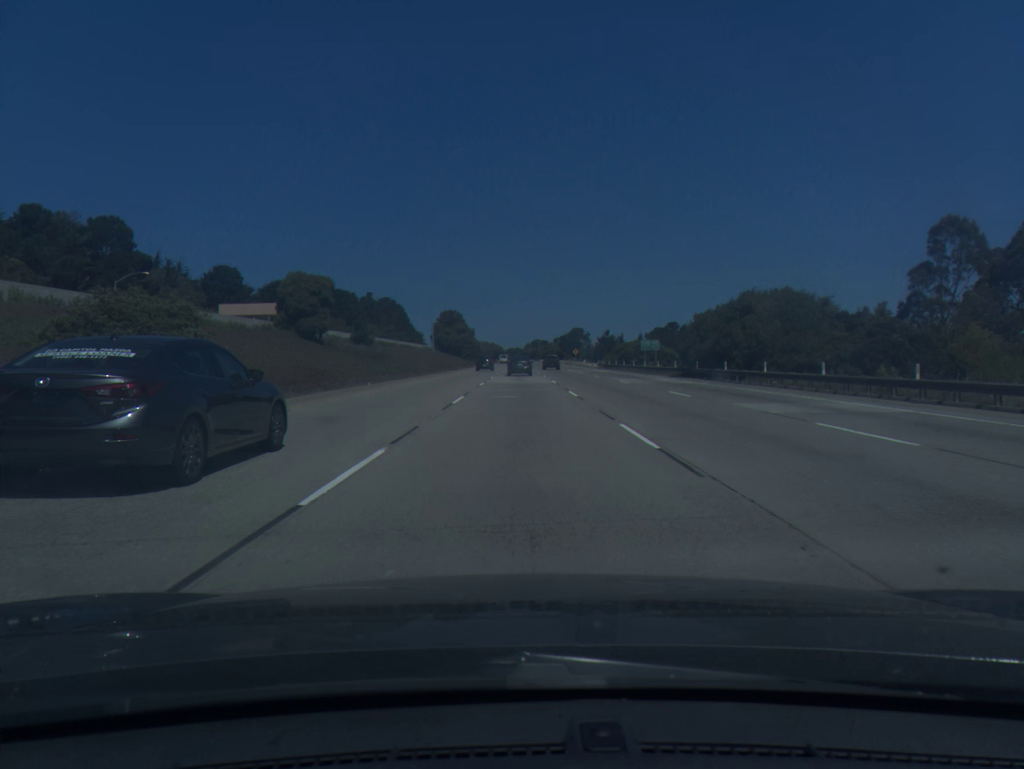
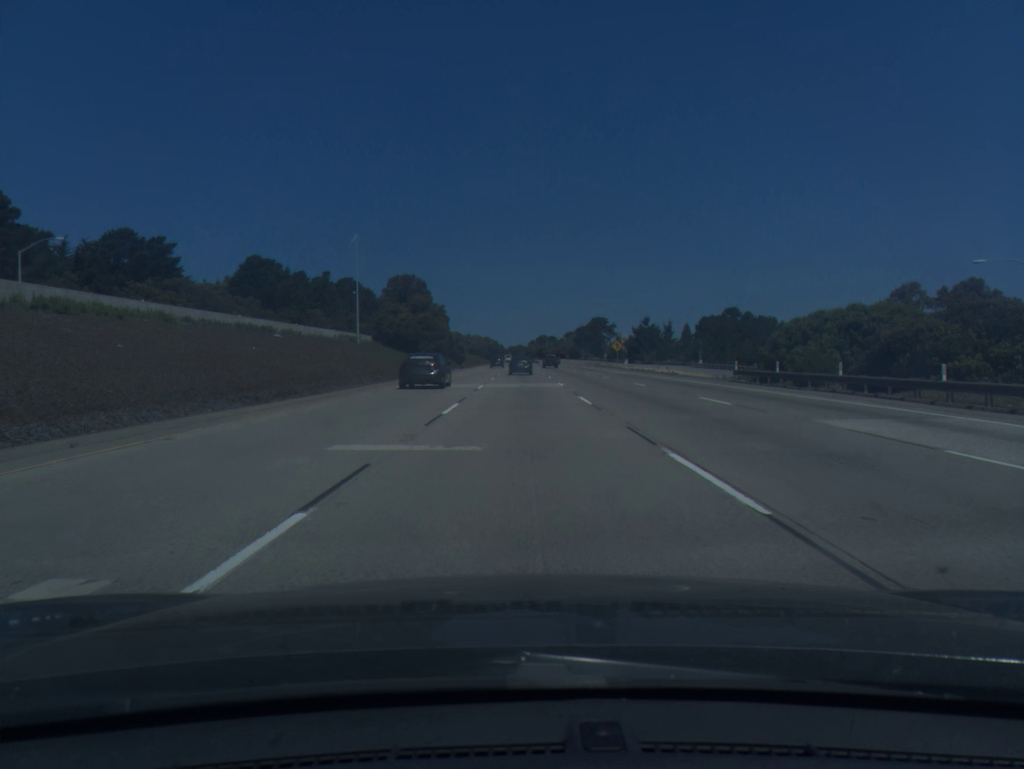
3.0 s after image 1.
(-0.2, +77.3) m; 0°
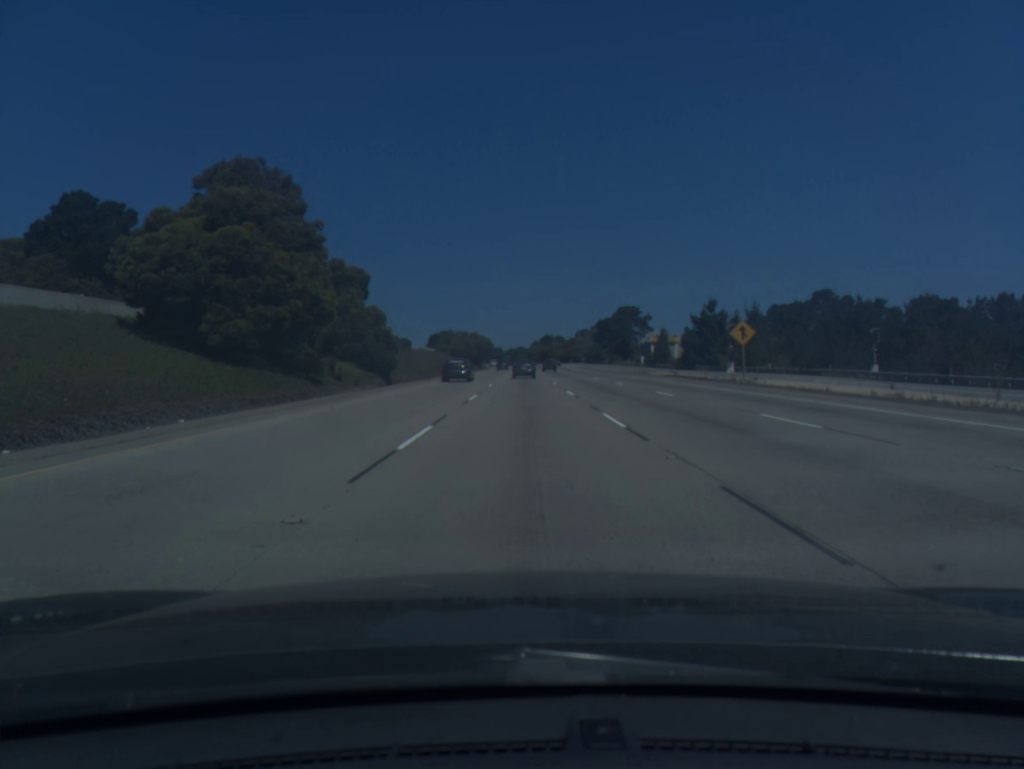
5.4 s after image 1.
(+0.2, +64.5) m; 0°
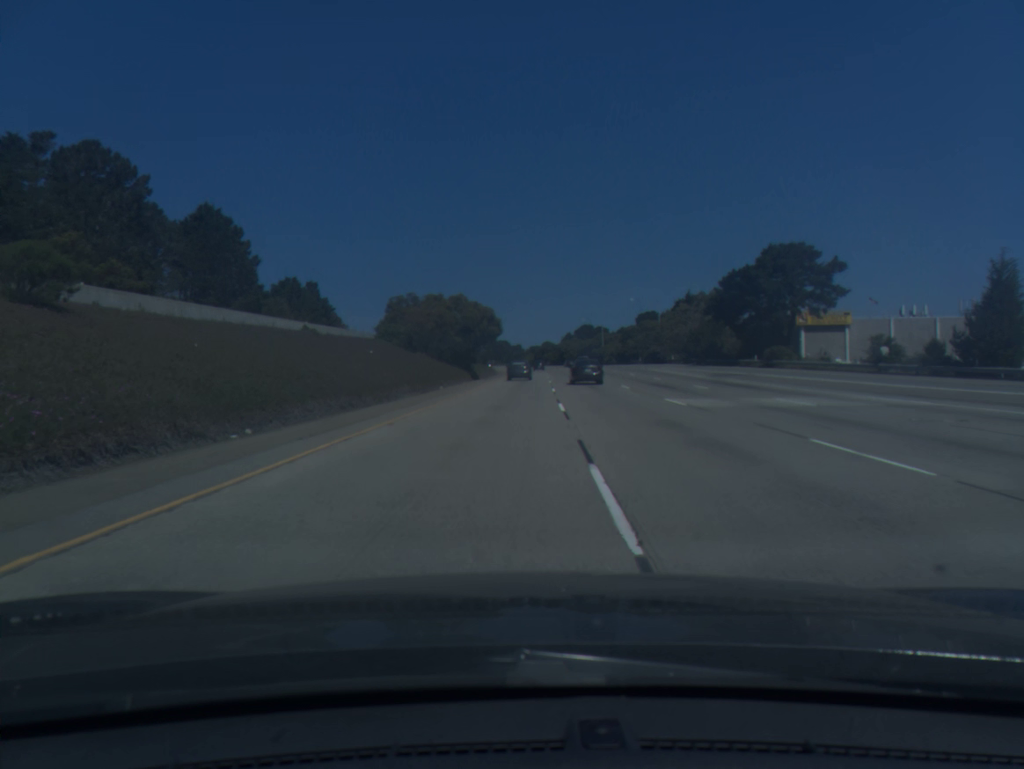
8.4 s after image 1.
(-1.9, +93.3) m; -1°
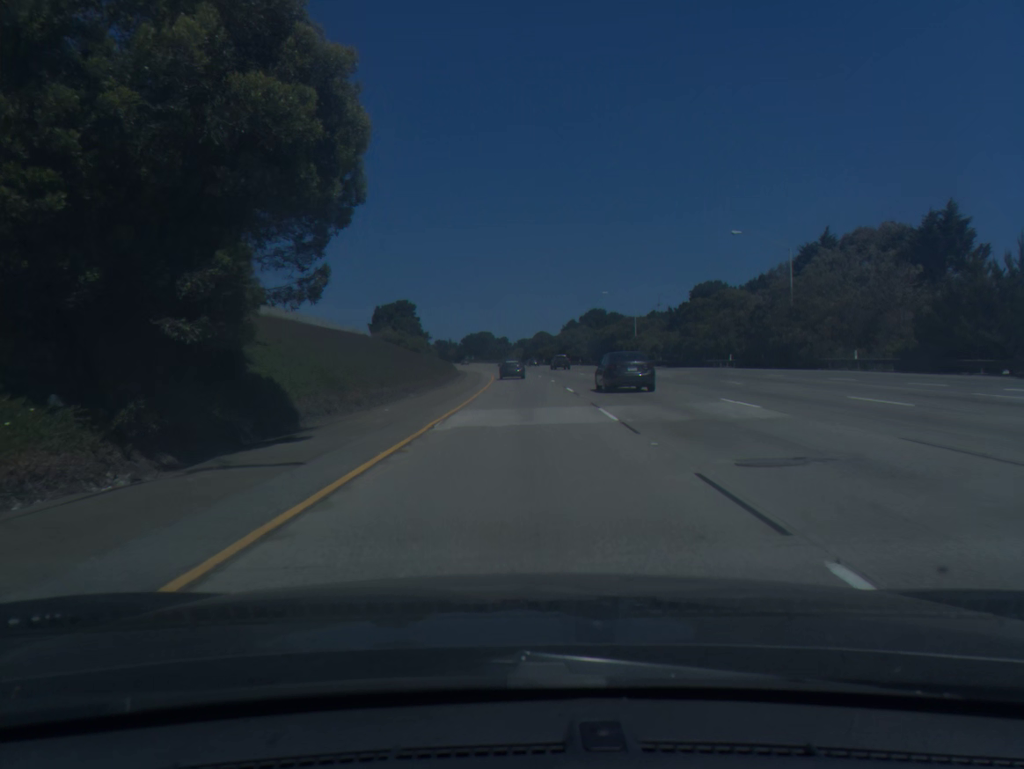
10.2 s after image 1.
(+0.5, +62.7) m; +1°
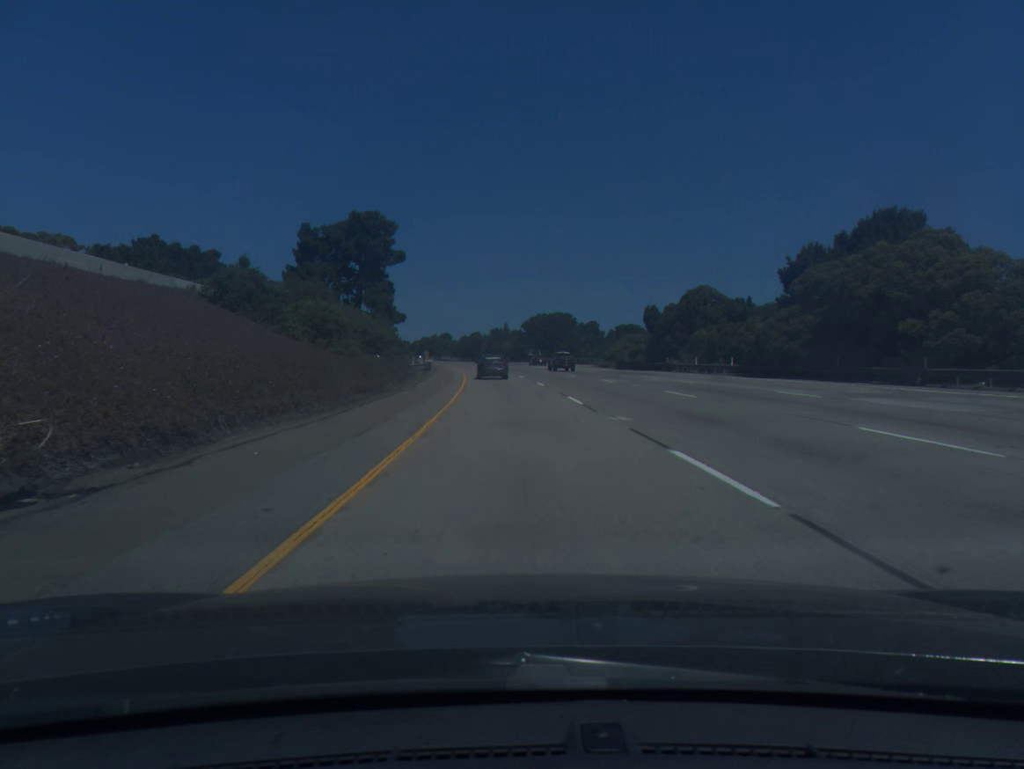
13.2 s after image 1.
(-3.6, +111.1) m; -5°
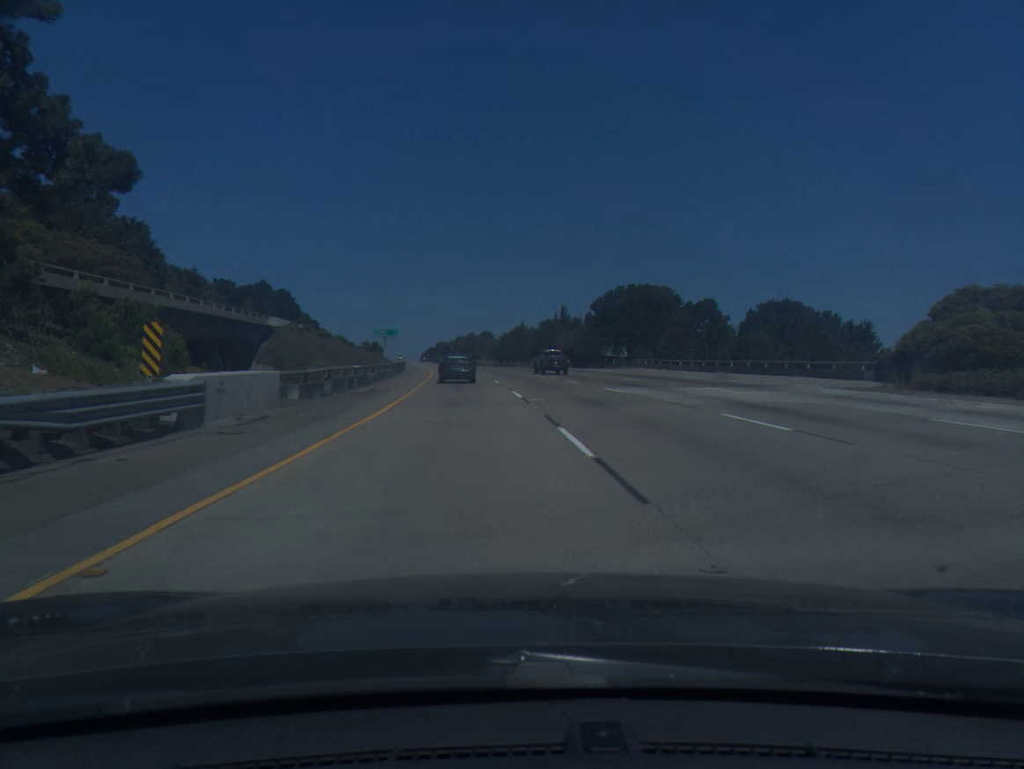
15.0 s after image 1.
(-2.6, +69.3) m; -4°
